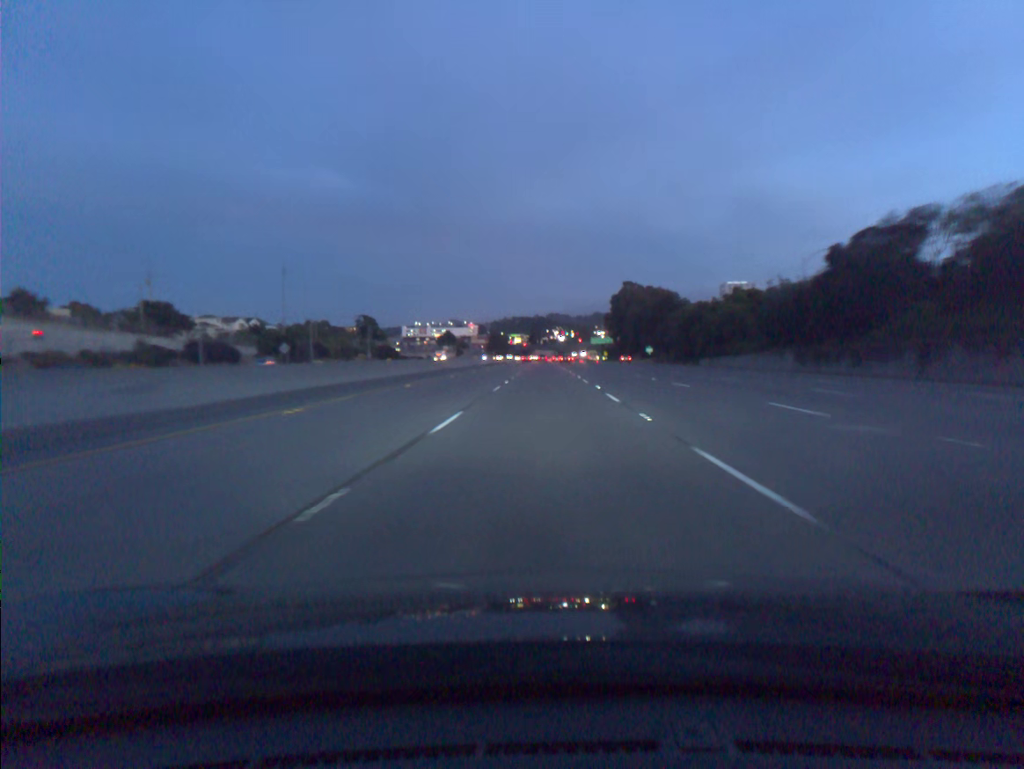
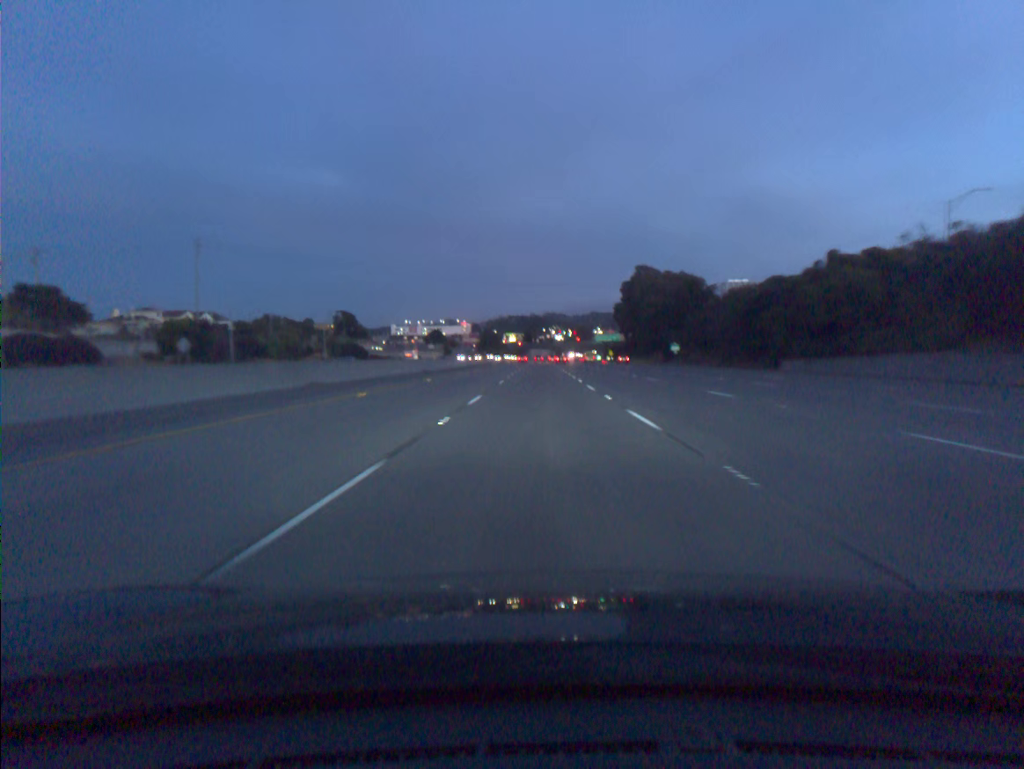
(+0.1, +36.6) m; 0°
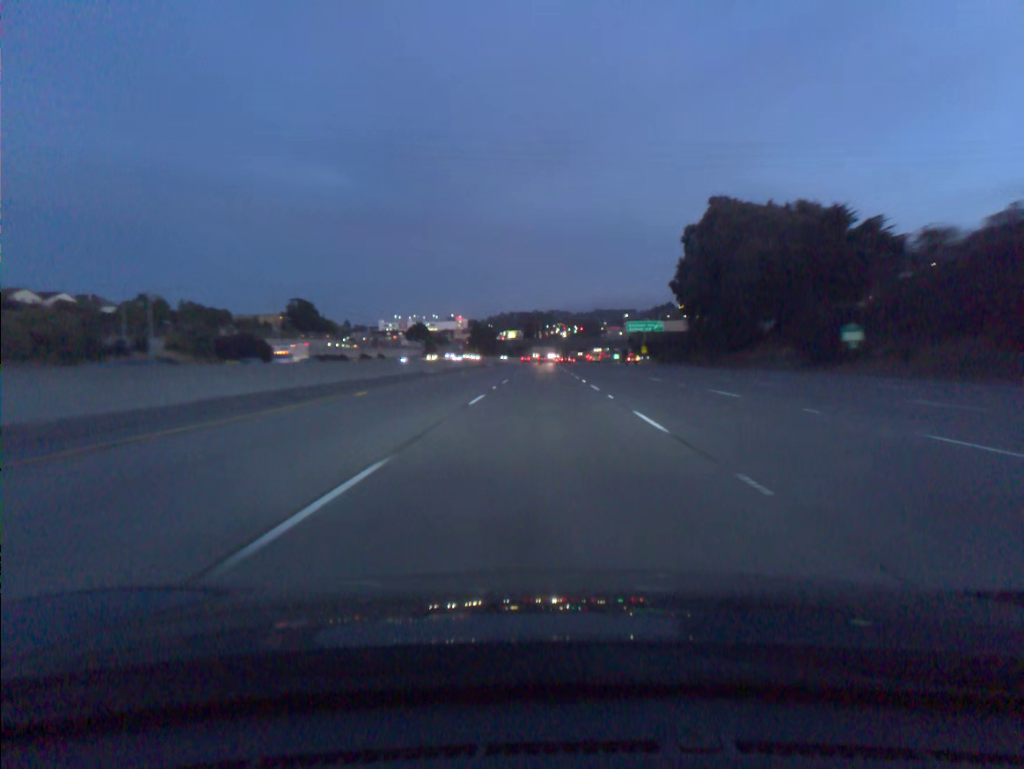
(-0.2, +73.4) m; 0°
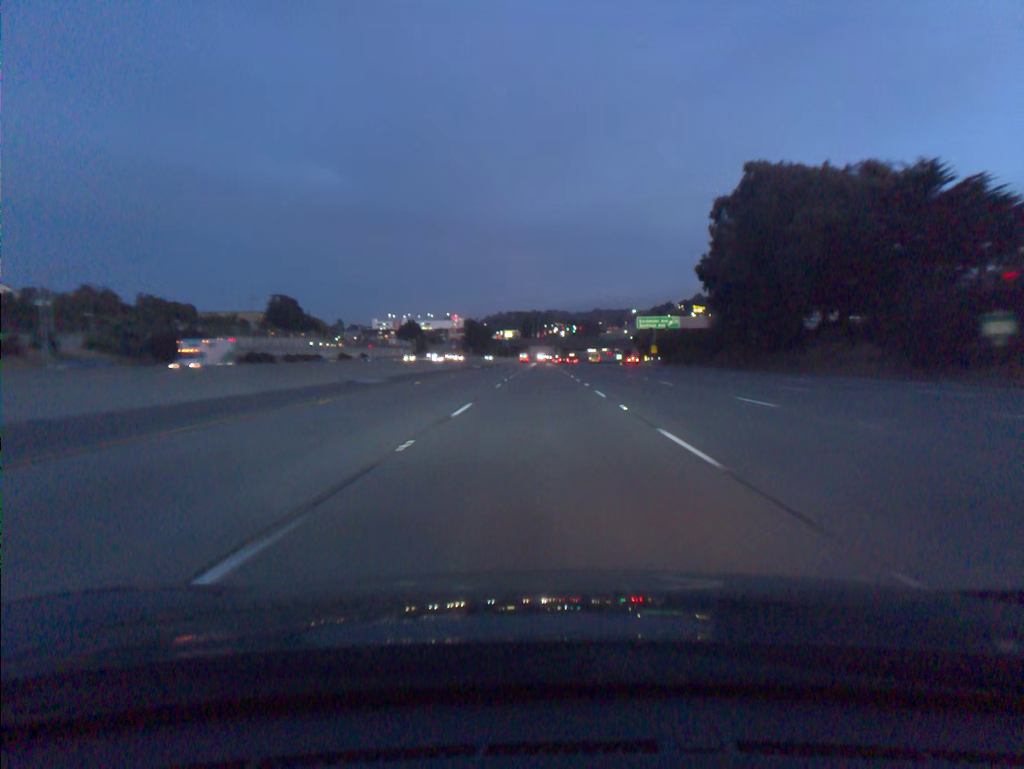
(0.0, +18.3) m; 0°
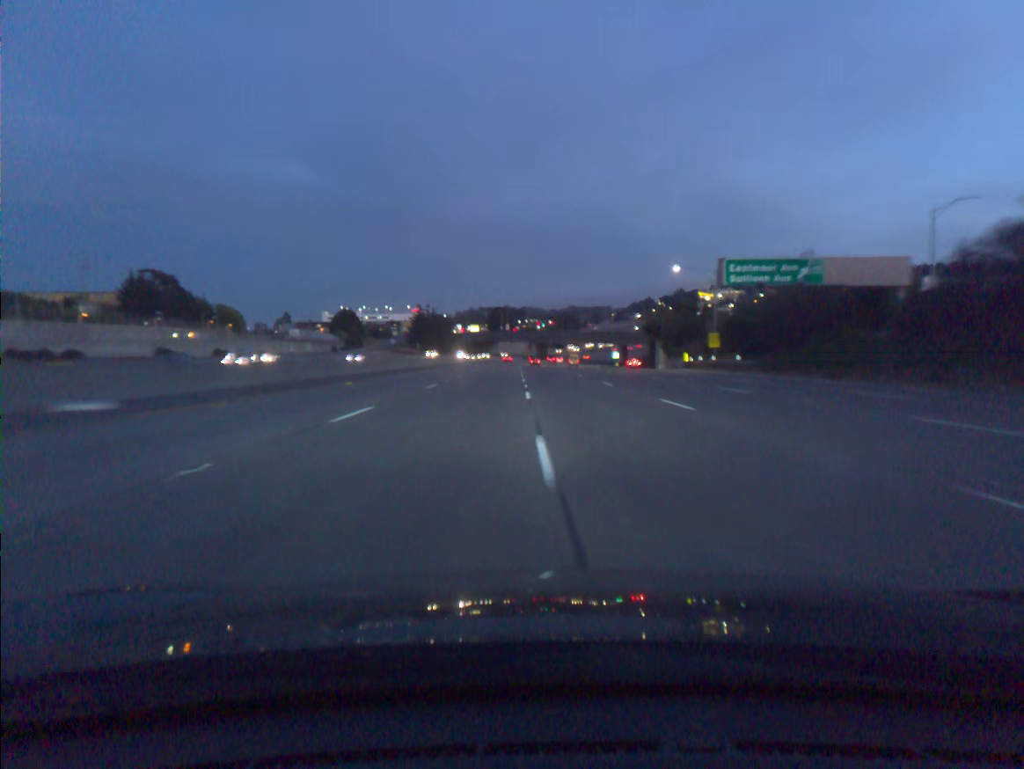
(+1.4, +74.4) m; +2°
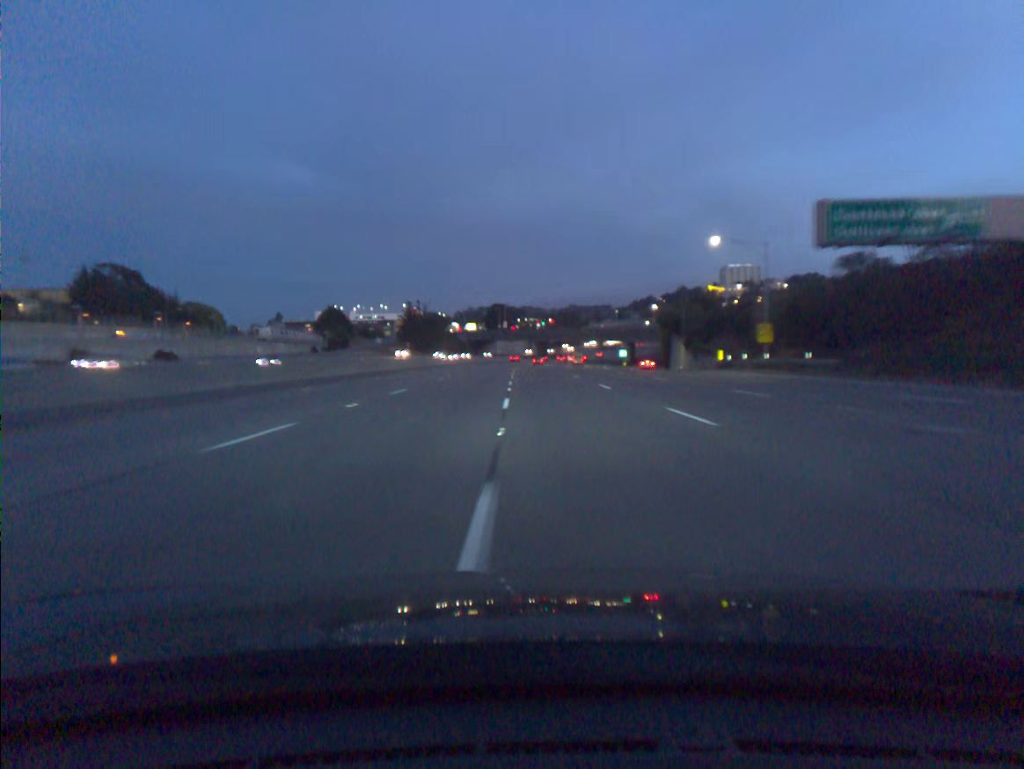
(0.0, +18.9) m; 0°
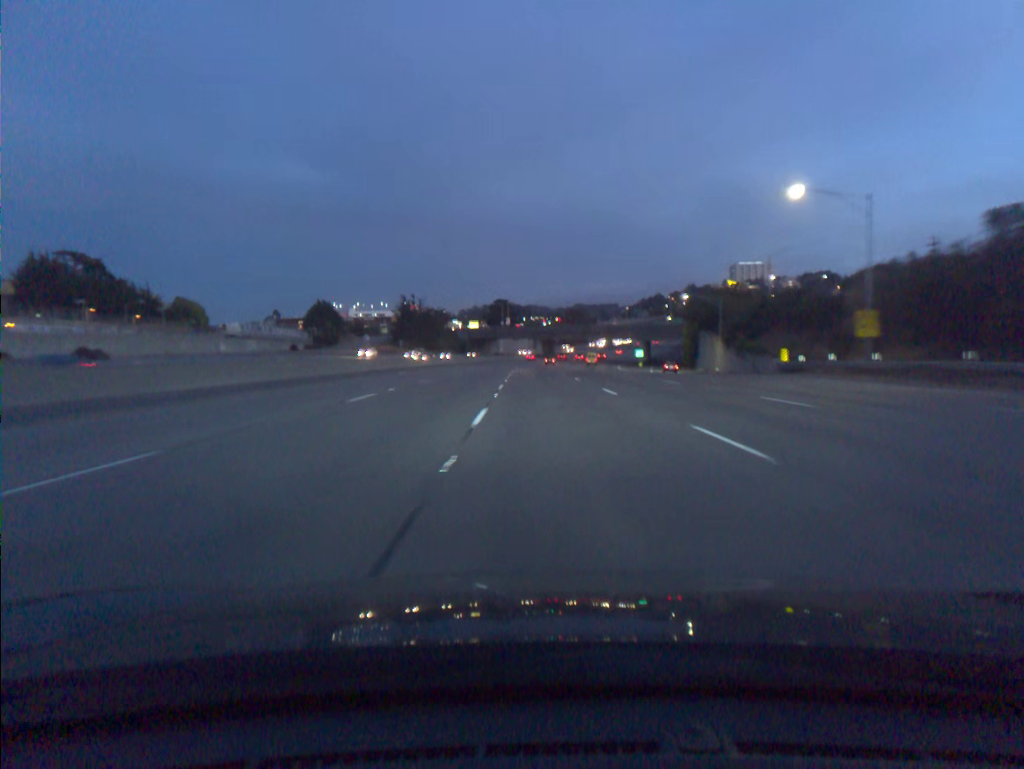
(-0.1, +18.9) m; 0°
